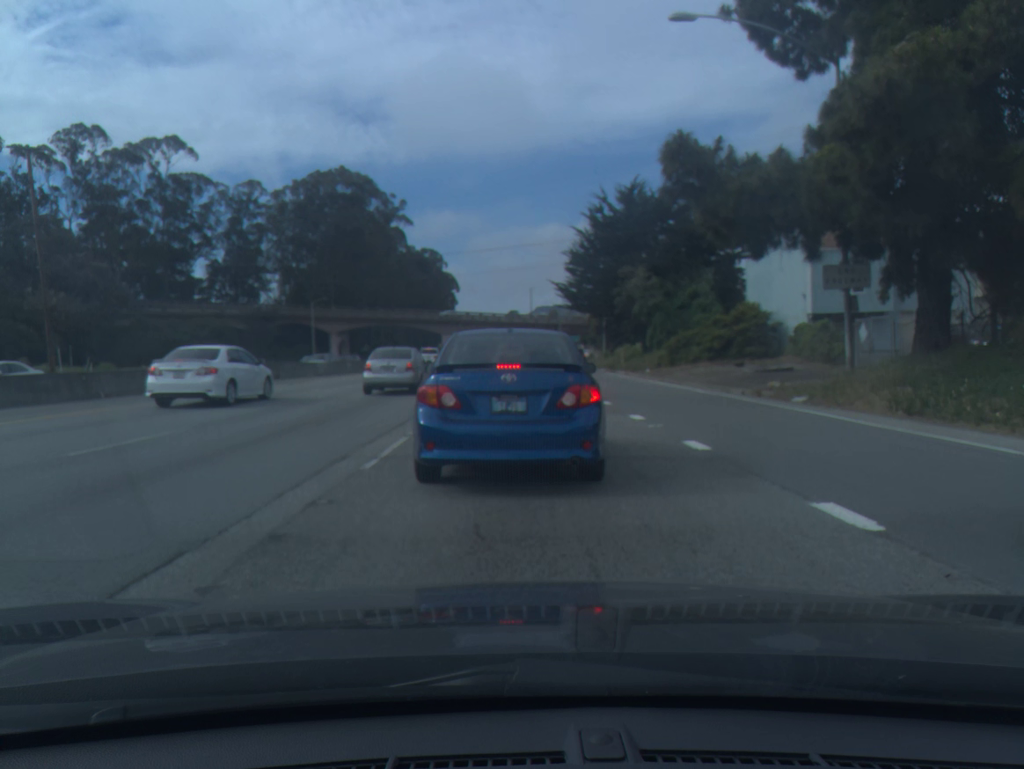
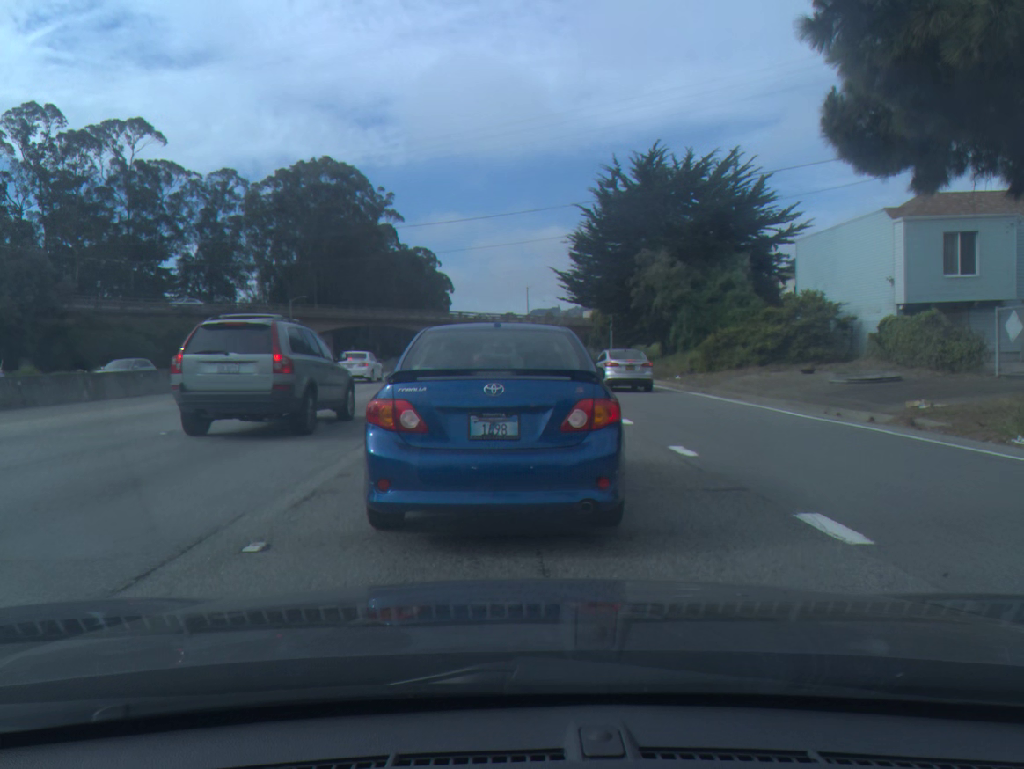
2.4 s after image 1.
(0.0, +9.5) m; +1°
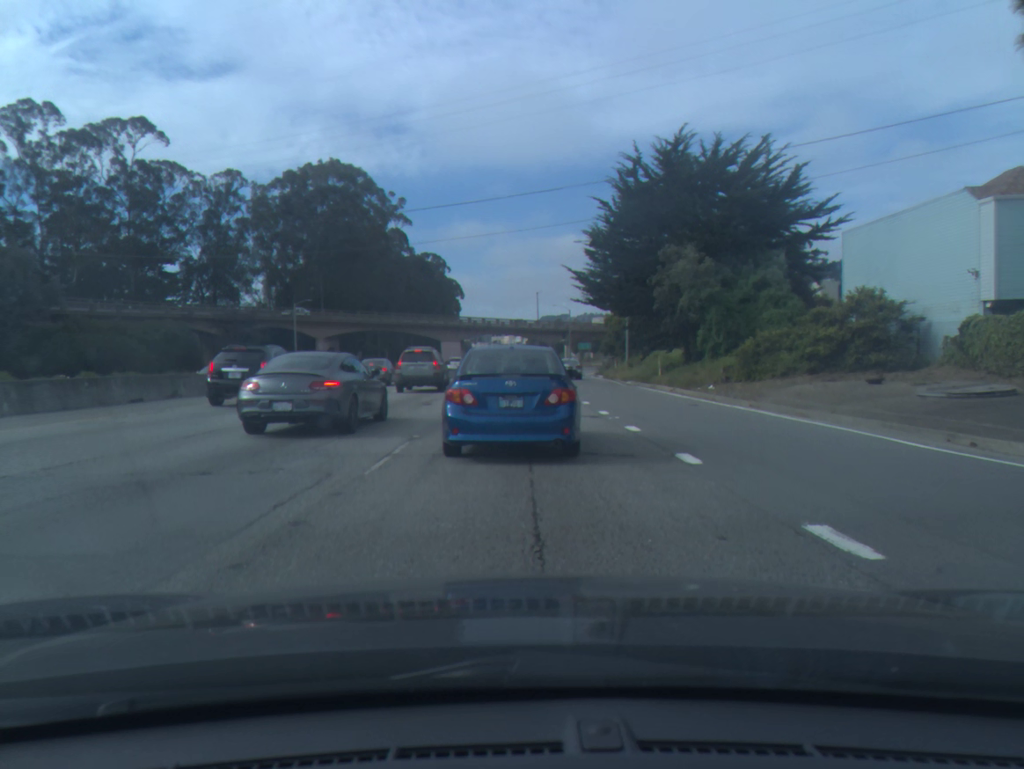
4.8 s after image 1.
(-0.1, +4.7) m; -1°
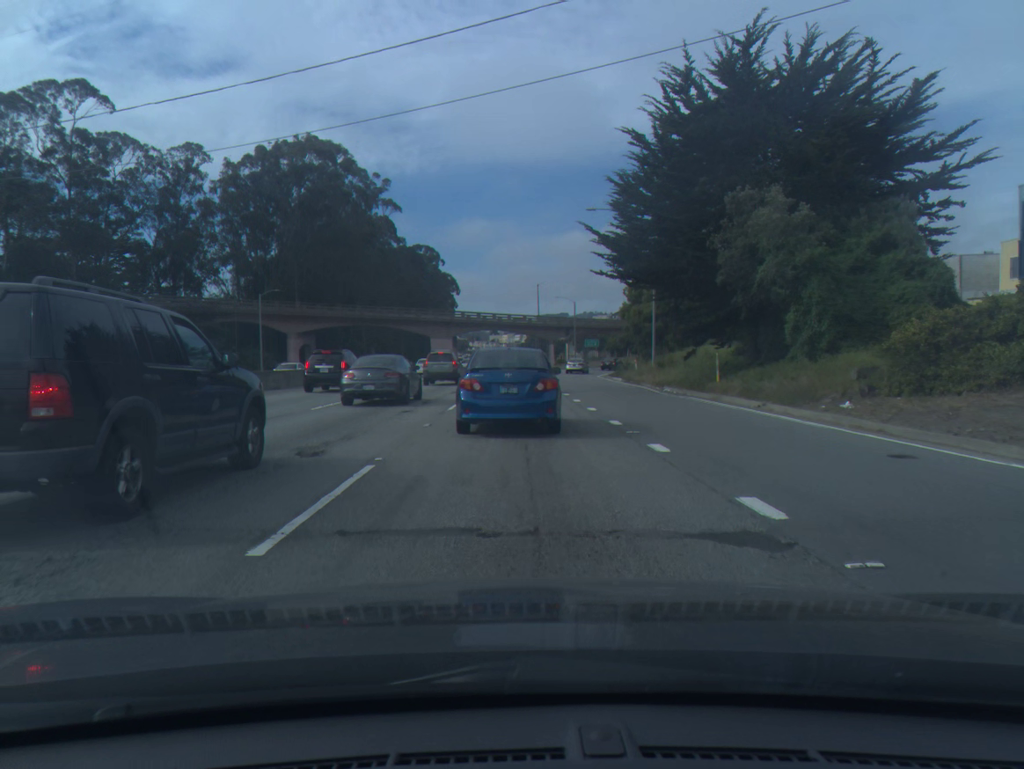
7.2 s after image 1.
(+0.1, +12.0) m; 0°
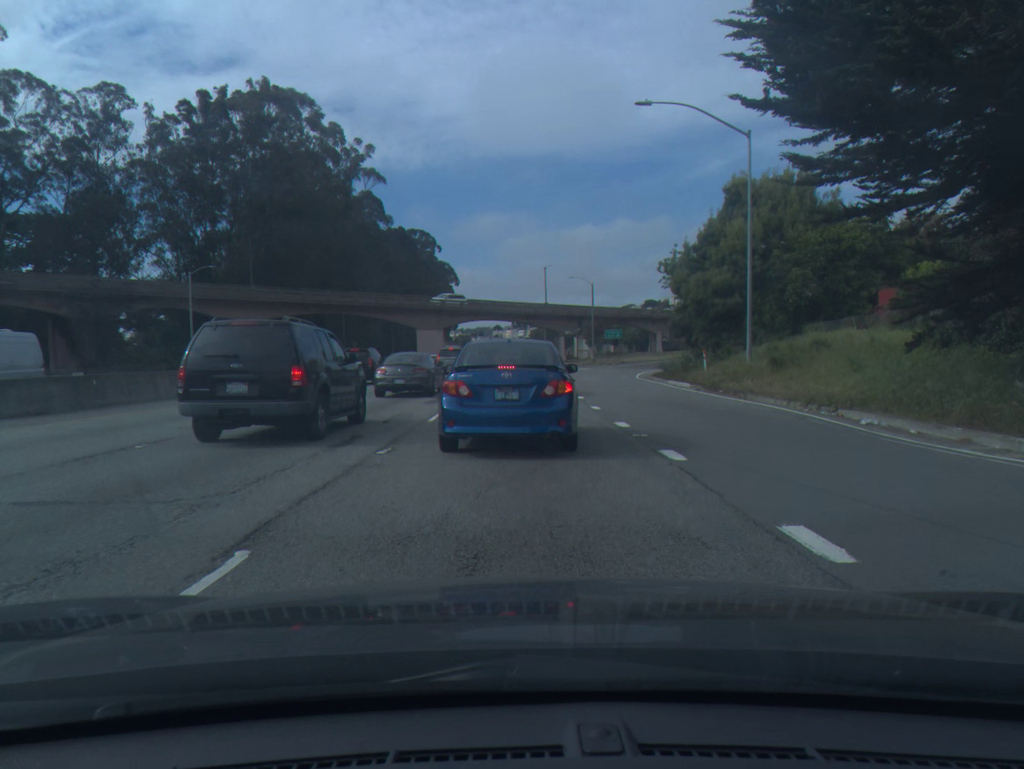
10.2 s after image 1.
(0.0, +19.7) m; 0°
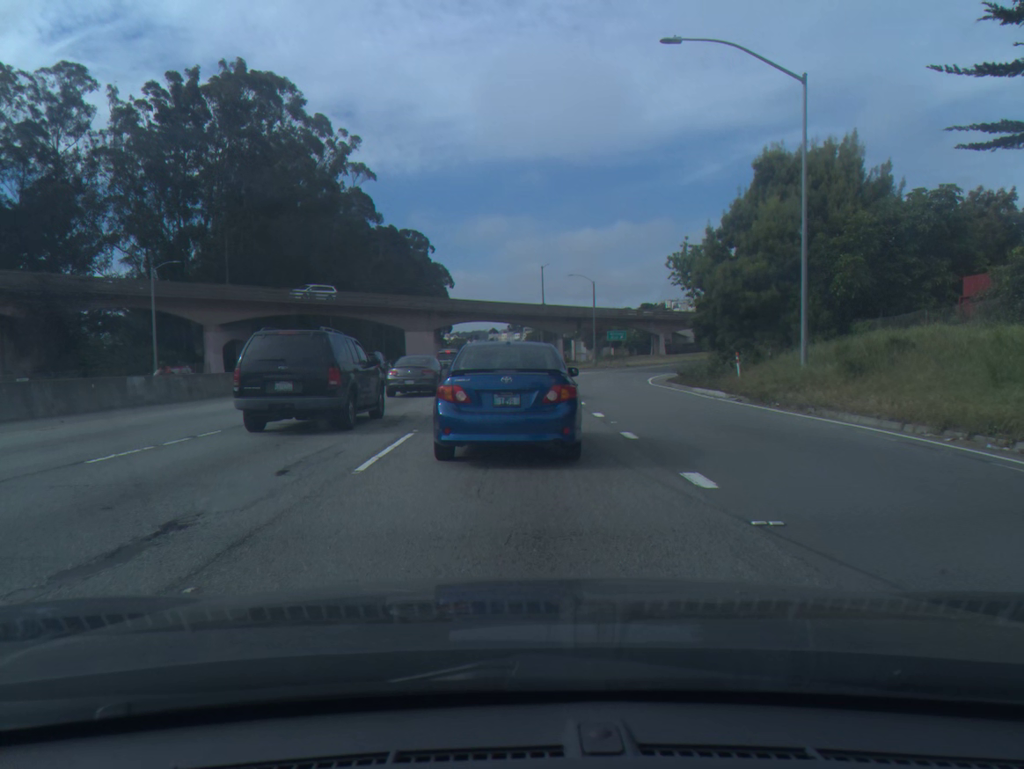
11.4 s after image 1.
(0.0, +6.2) m; +1°
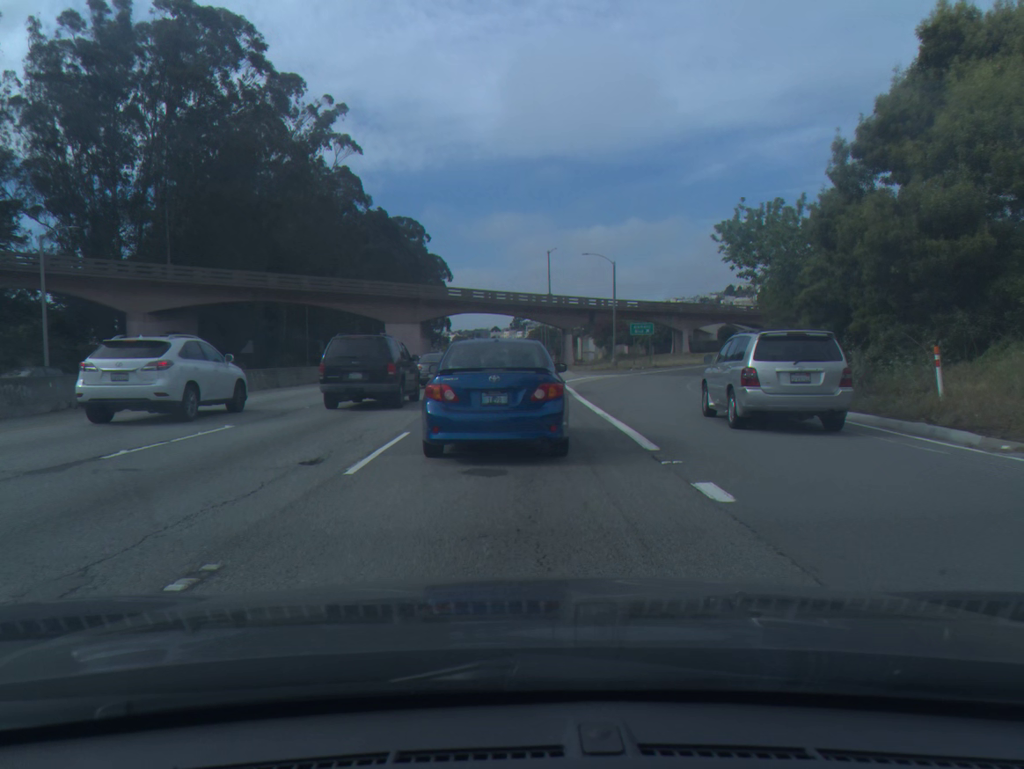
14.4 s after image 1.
(-0.1, +14.4) m; -1°
